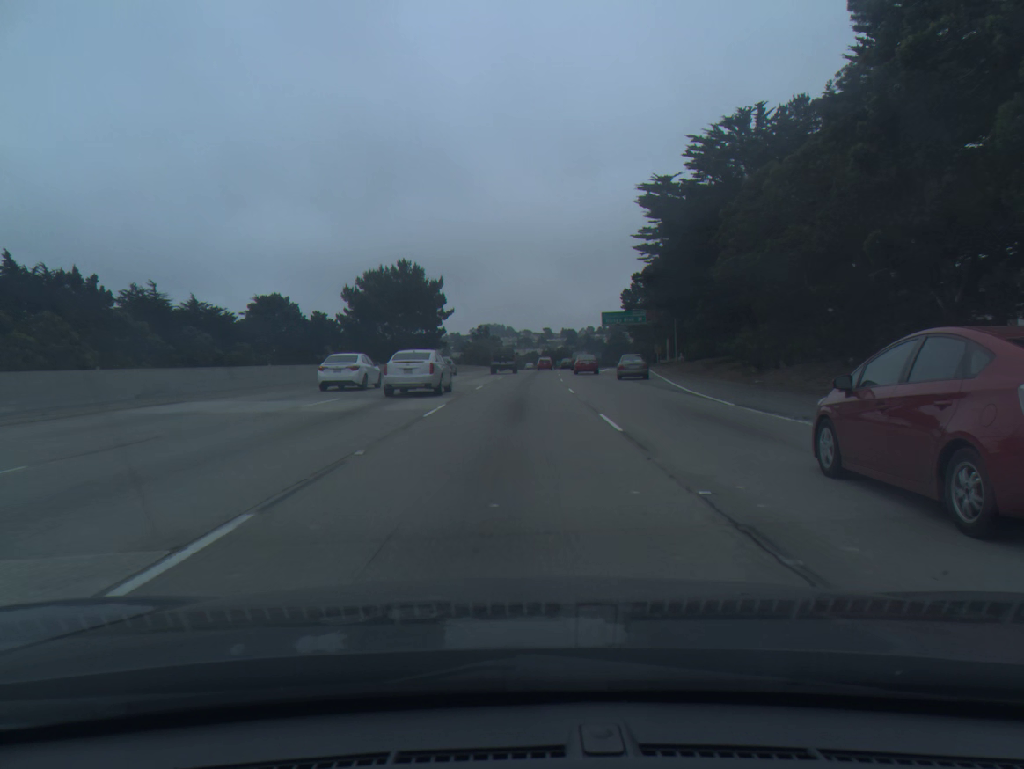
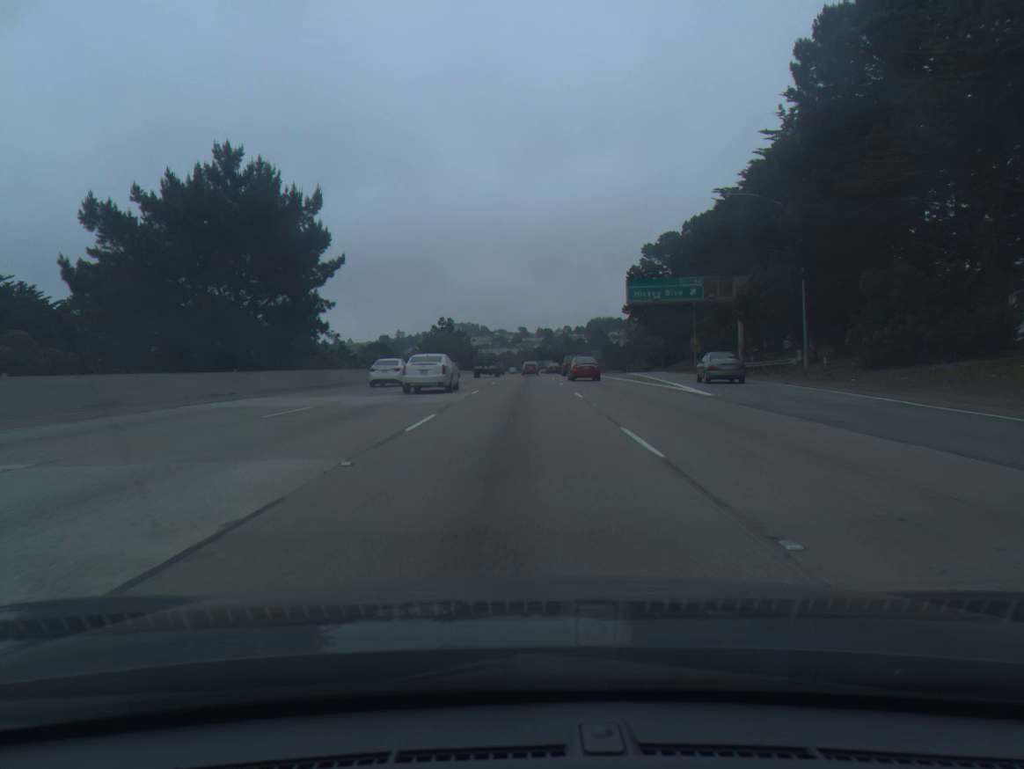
(+0.8, +47.3) m; +2°
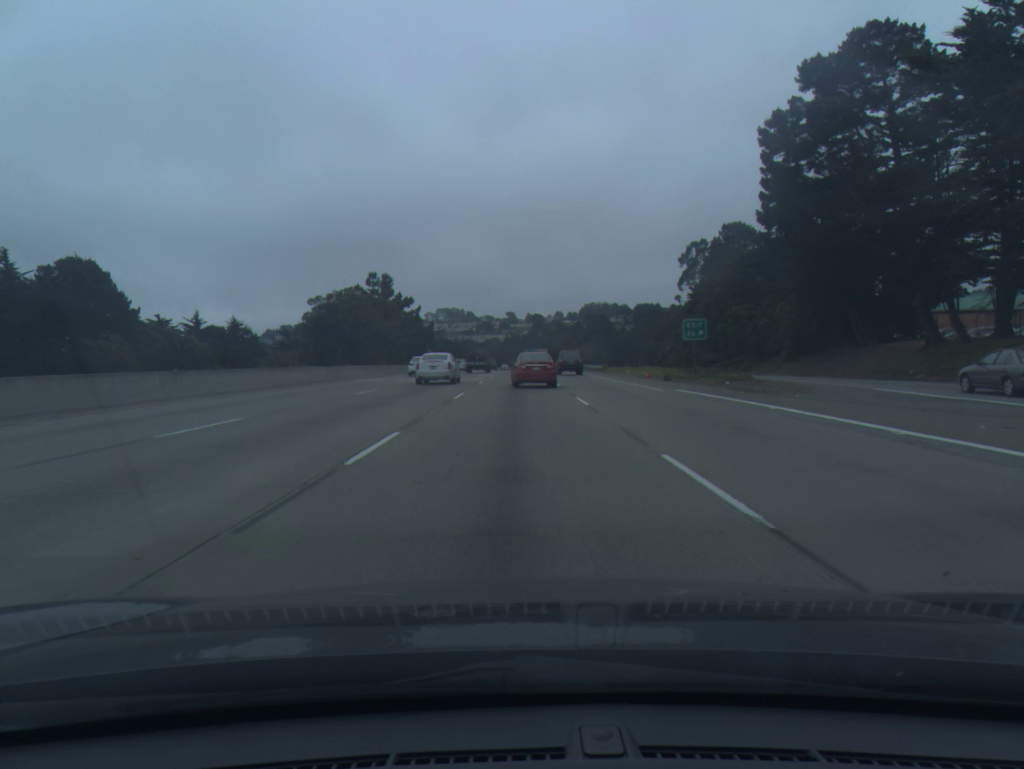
(+1.1, +77.8) m; +1°
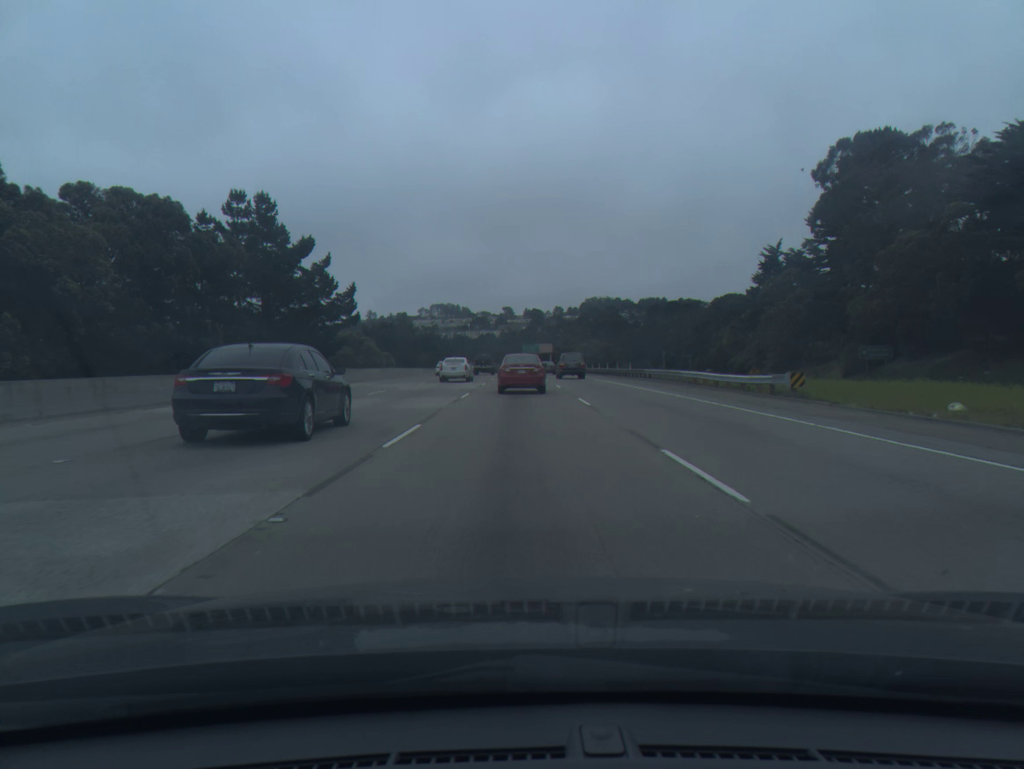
(-0.2, +57.2) m; 0°
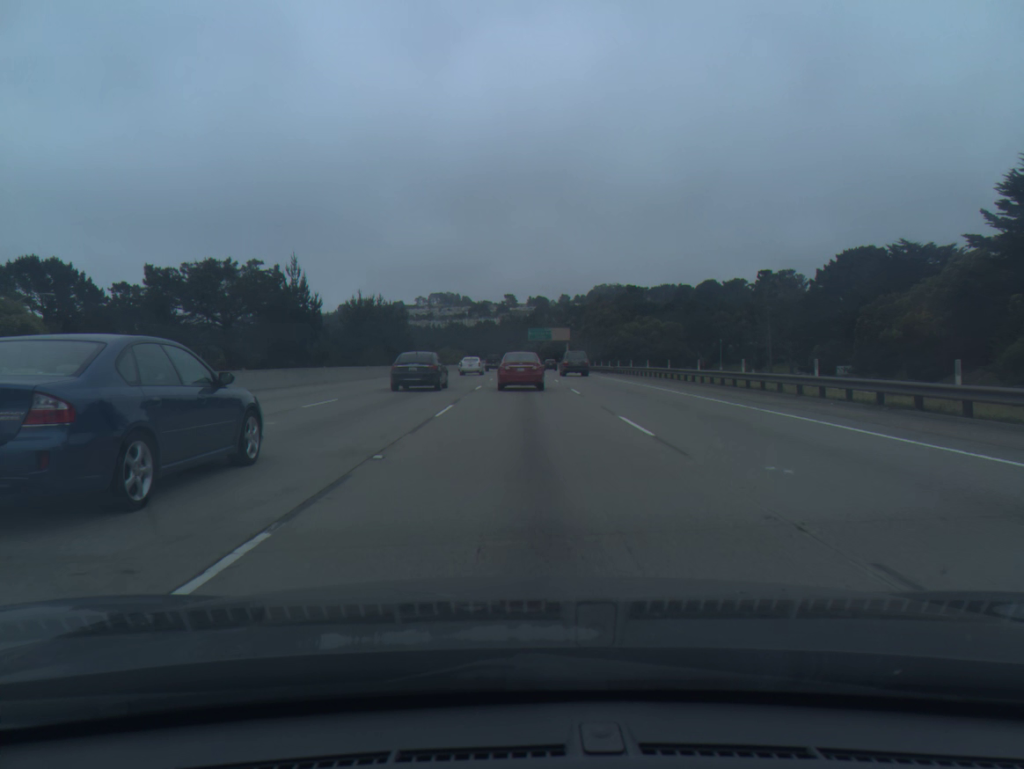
(-0.3, +67.8) m; 0°
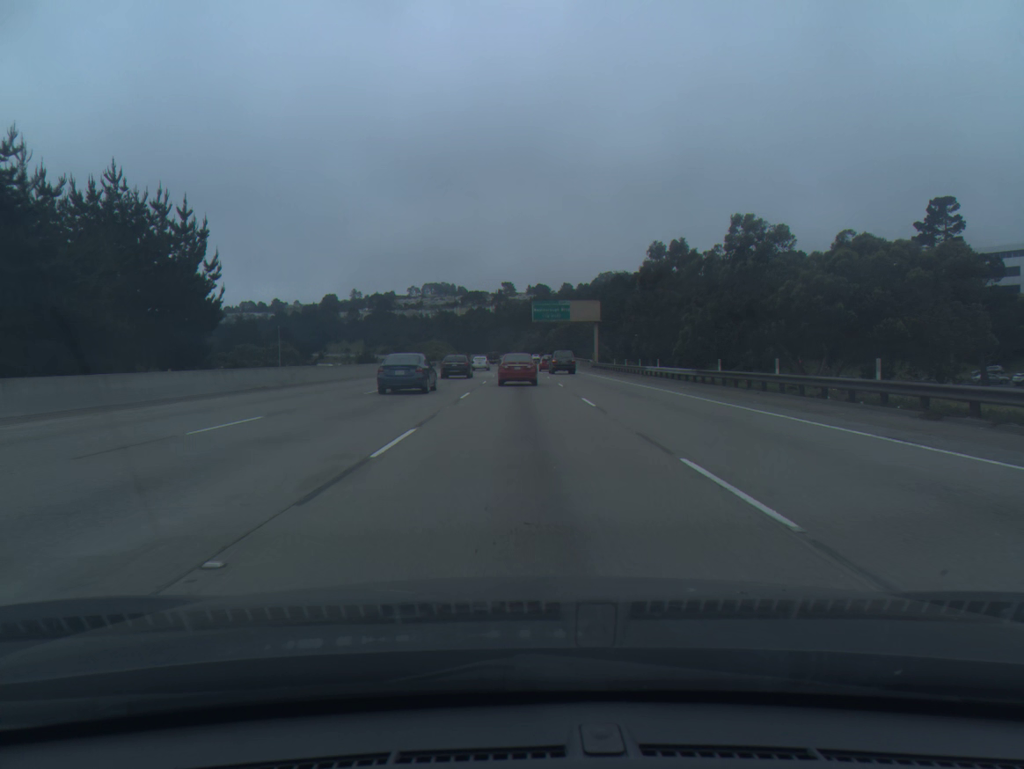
(+0.2, +65.4) m; 0°
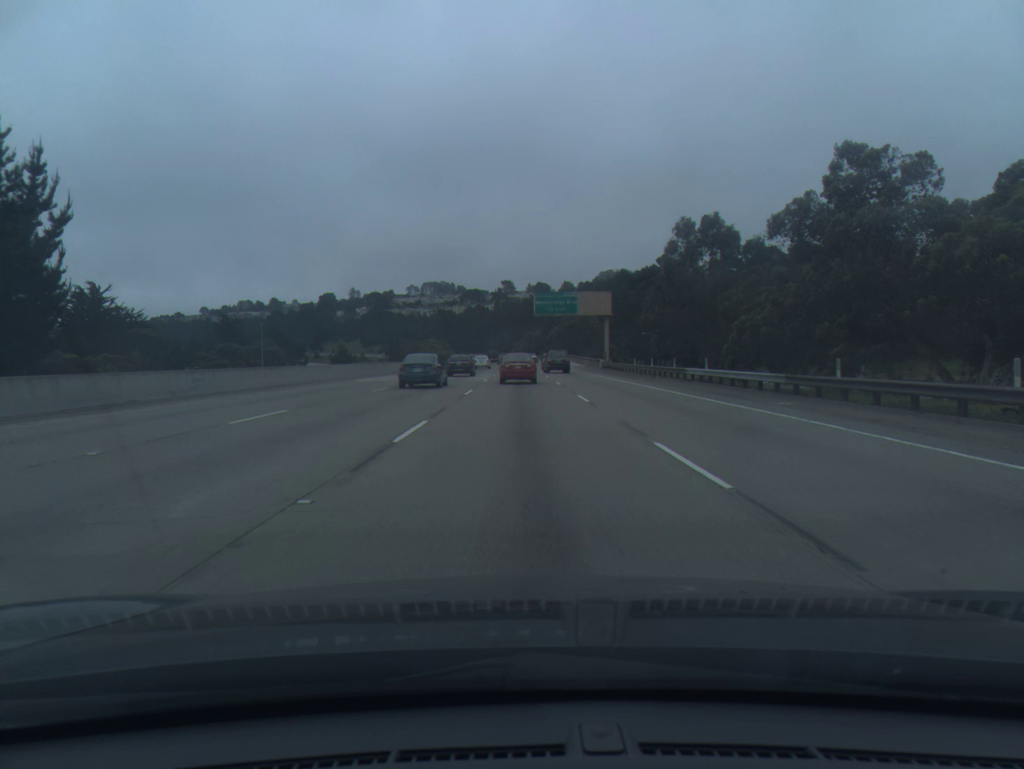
(0.0, +12.9) m; 0°
